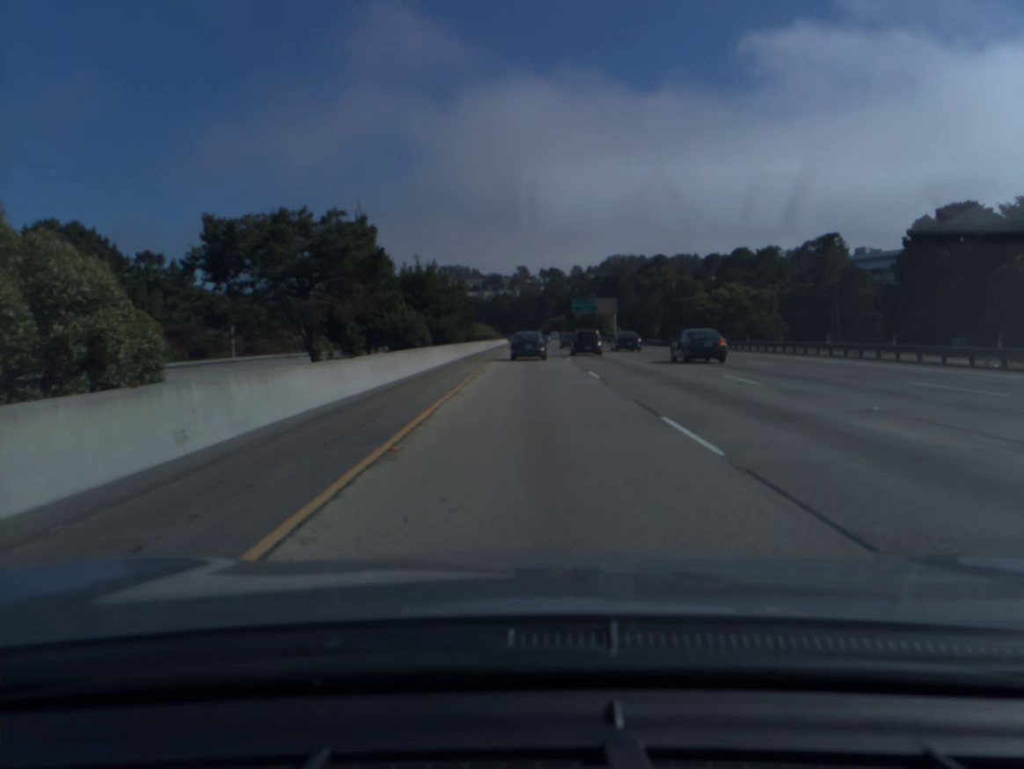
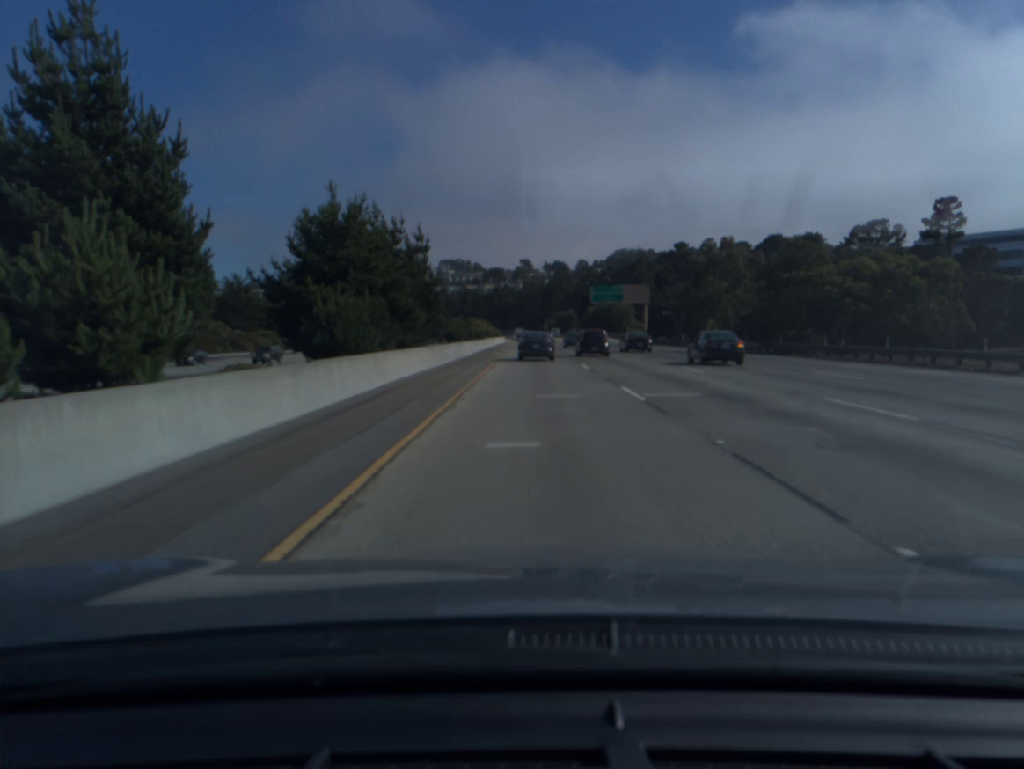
(-0.2, +36.9) m; 0°
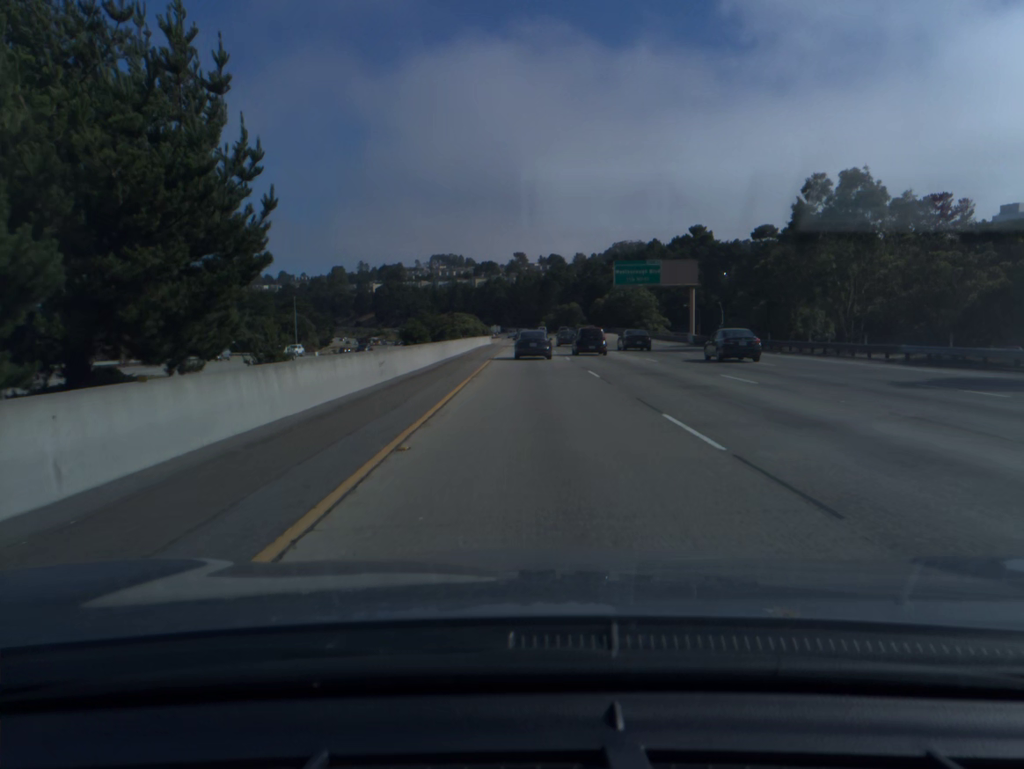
(+0.2, +36.1) m; 0°
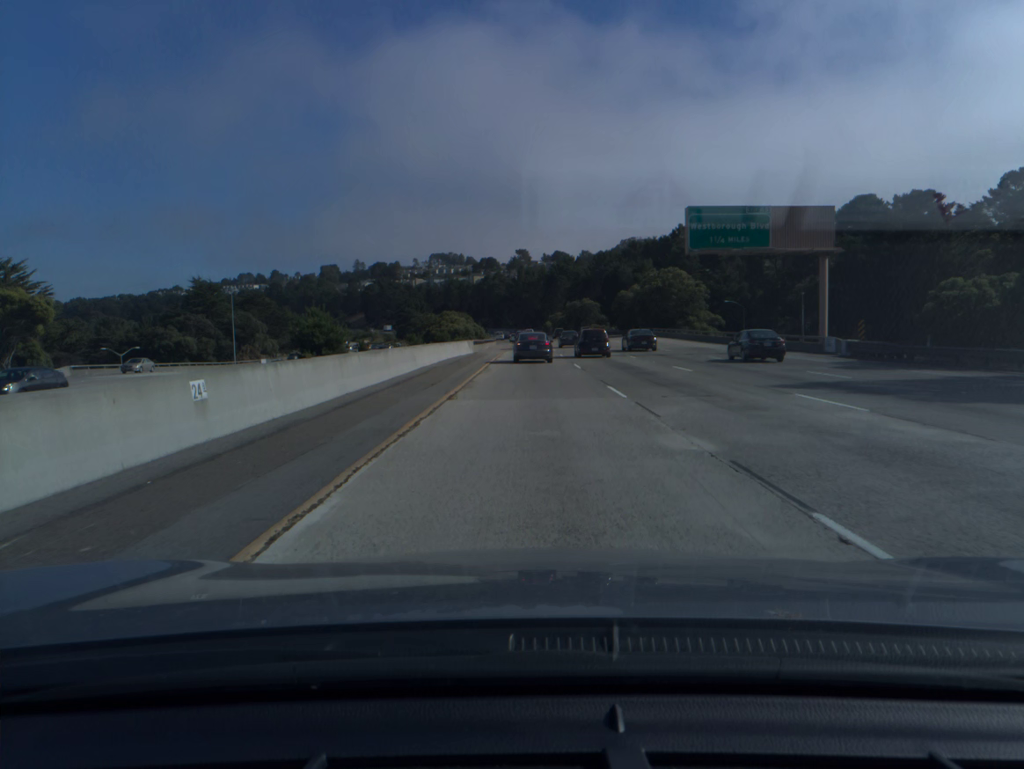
(0.0, +36.0) m; 0°
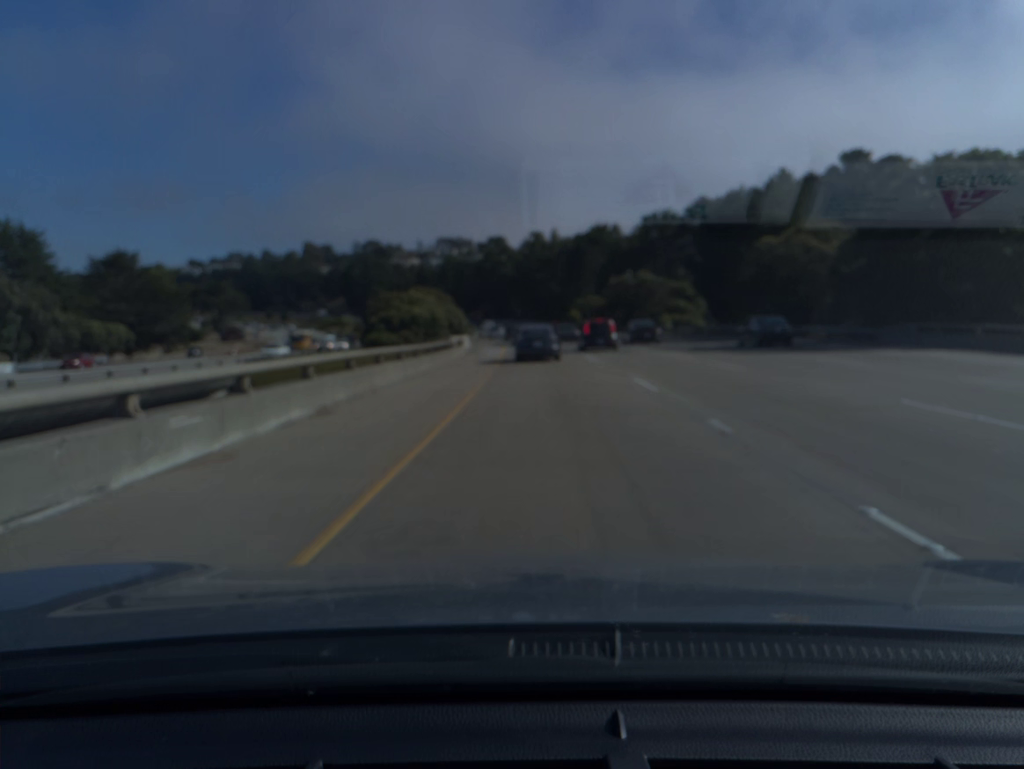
(-0.3, +71.2) m; -1°
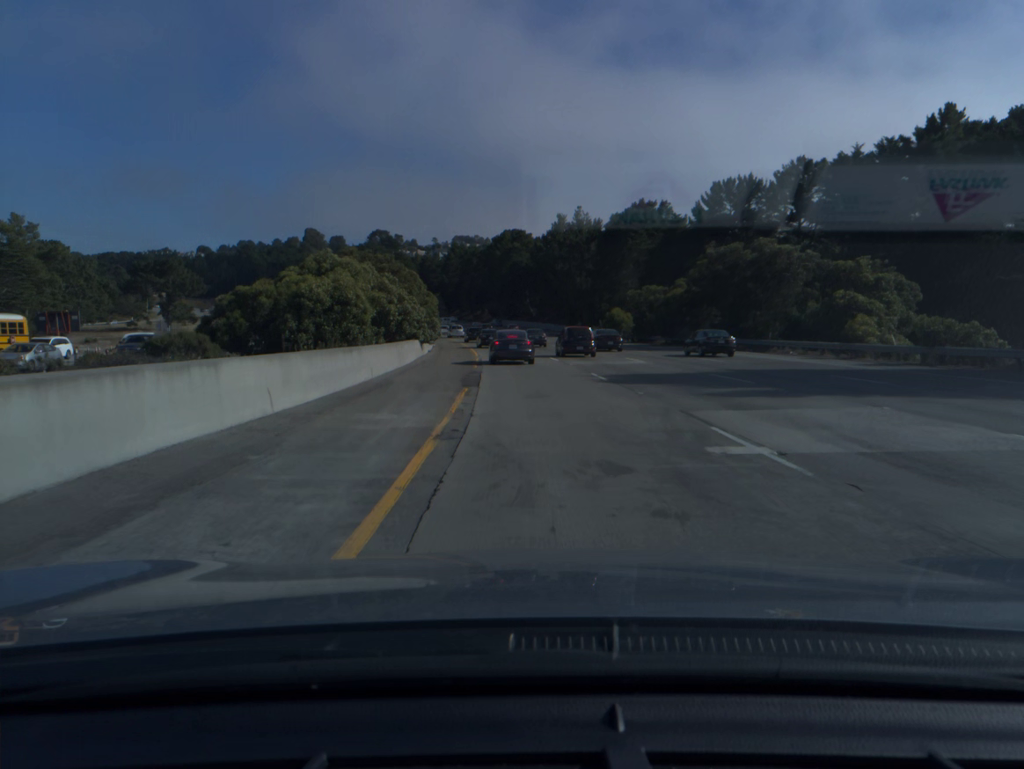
(-0.3, +50.8) m; -1°
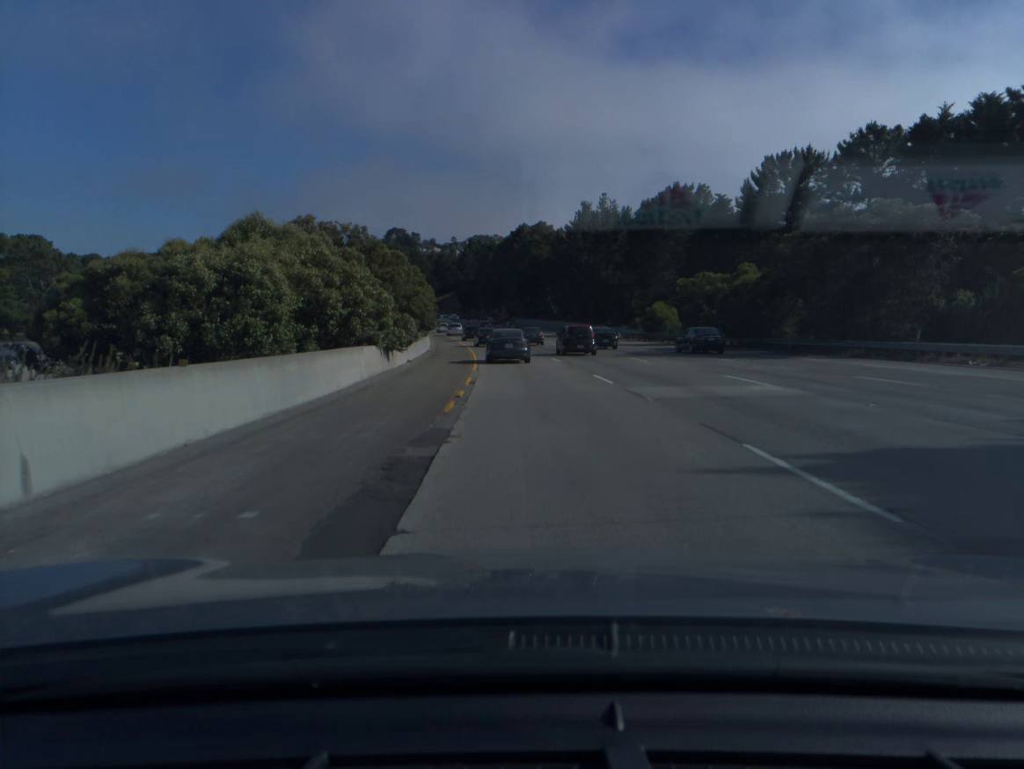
(-0.2, +16.6) m; -1°
